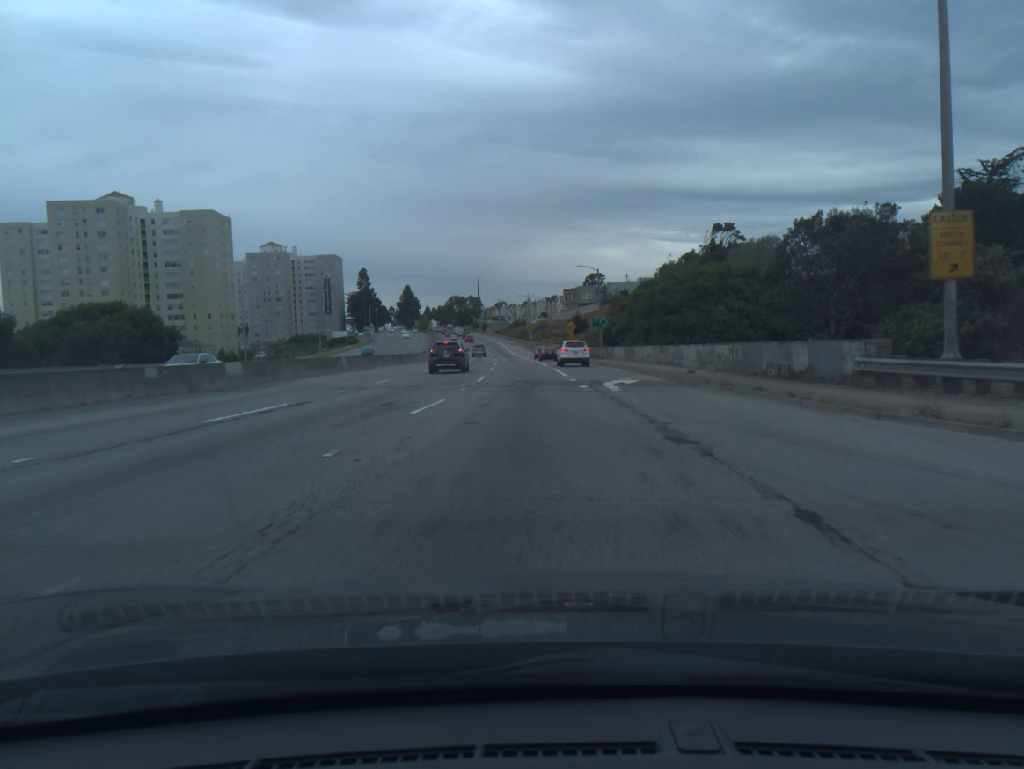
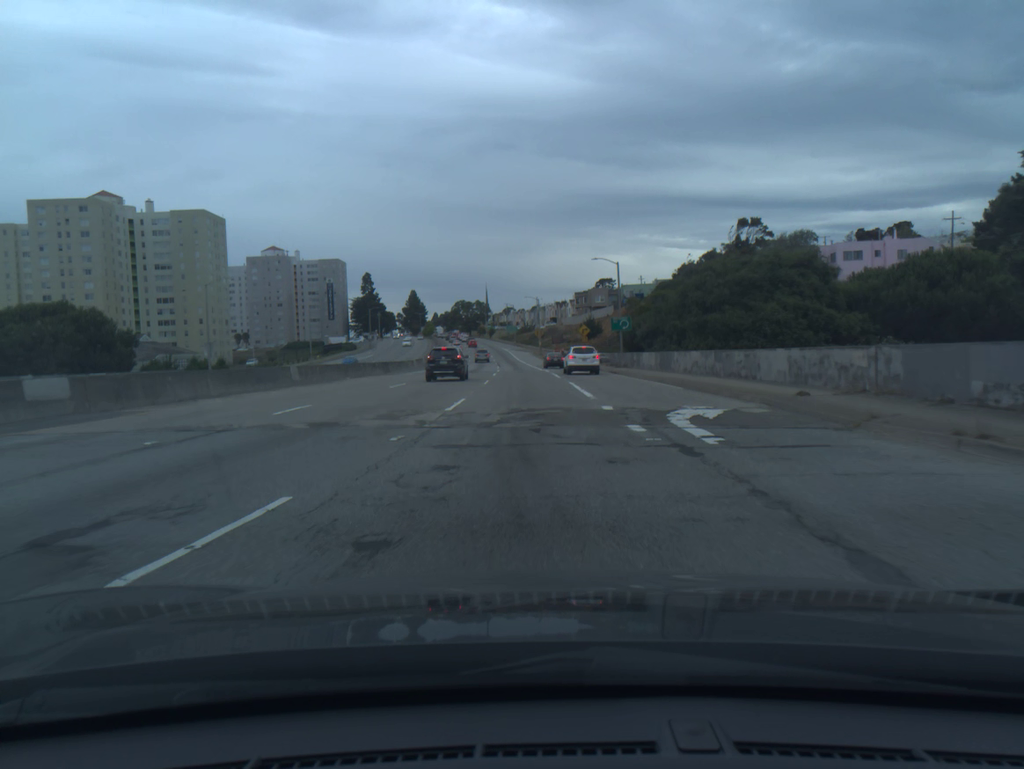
(-0.1, +12.1) m; -1°
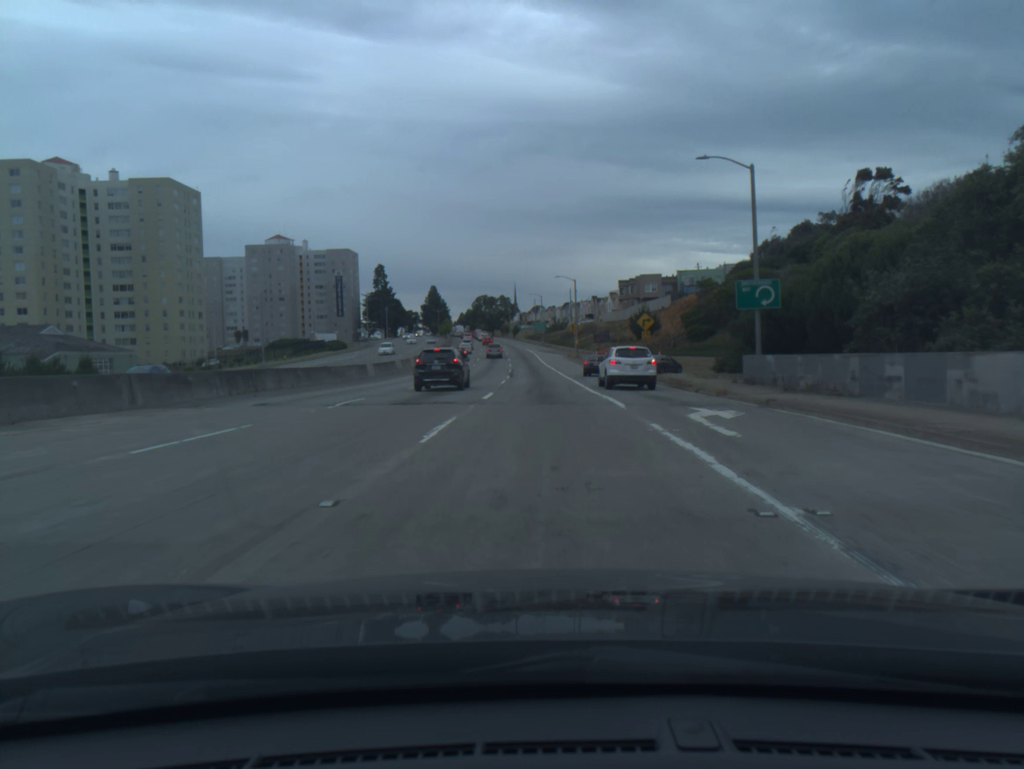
(-0.7, +36.5) m; -2°
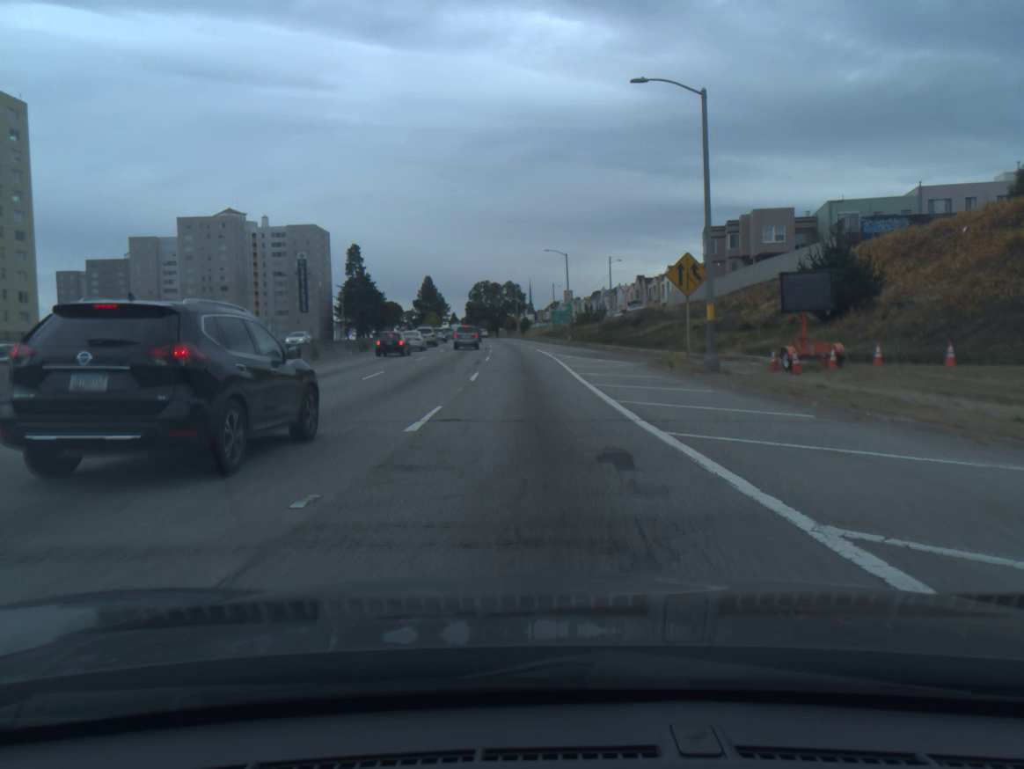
(-0.8, +64.8) m; -1°
